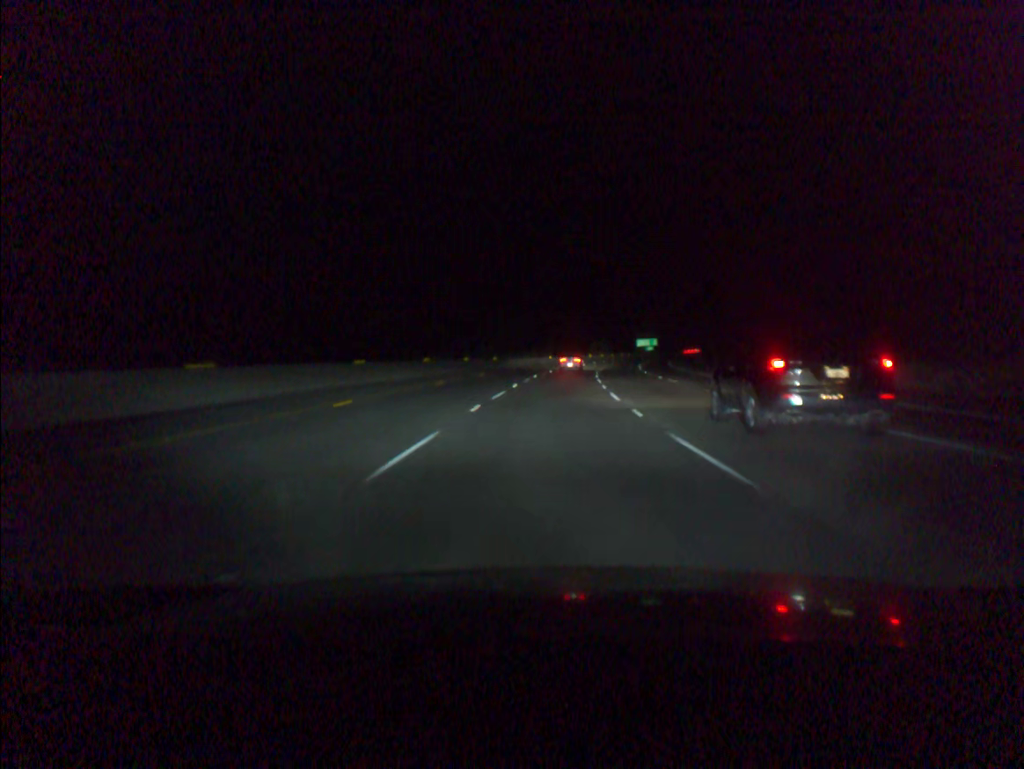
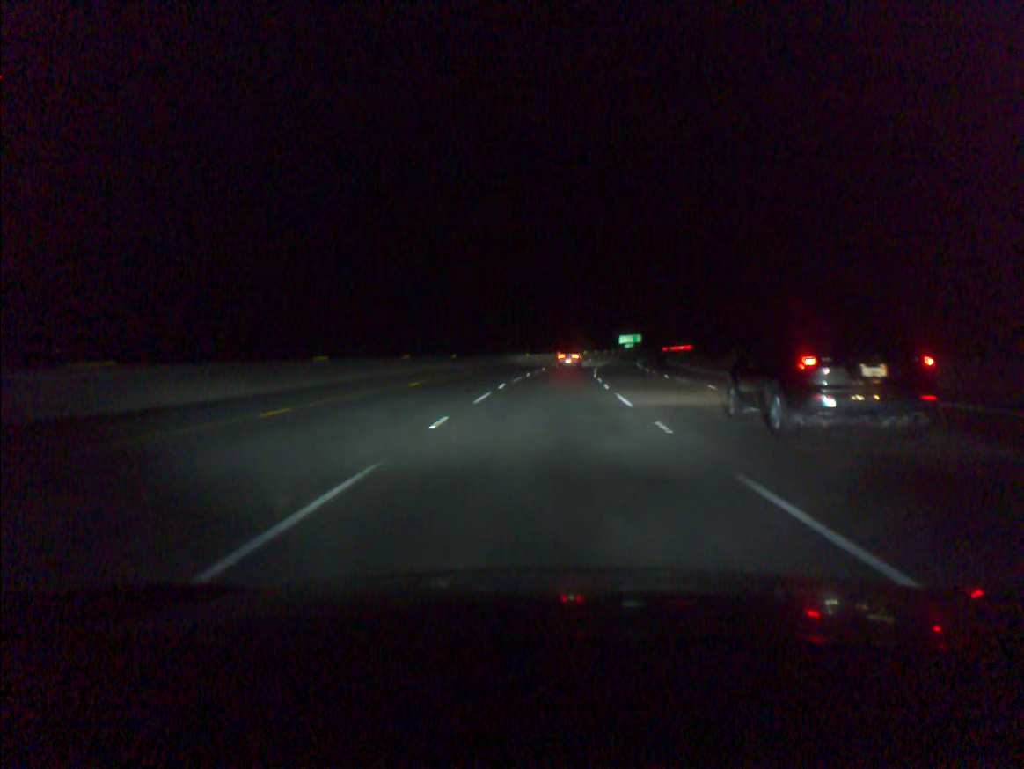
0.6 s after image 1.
(+0.2, +19.1) m; +2°
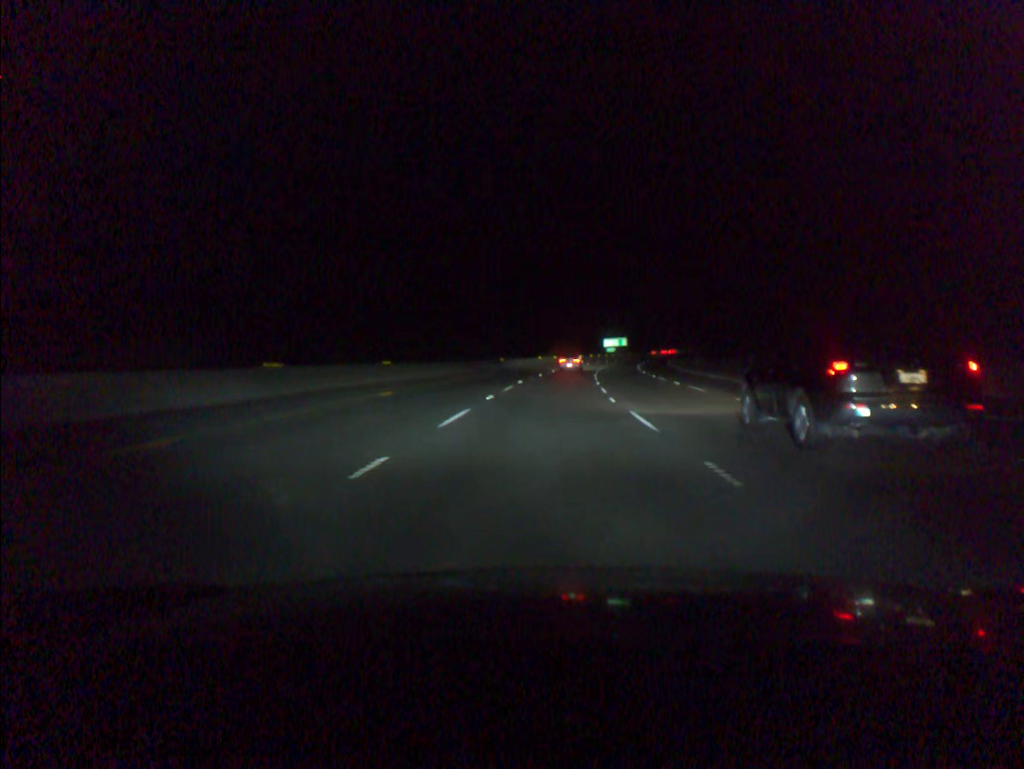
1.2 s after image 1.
(+0.3, +19.1) m; +1°
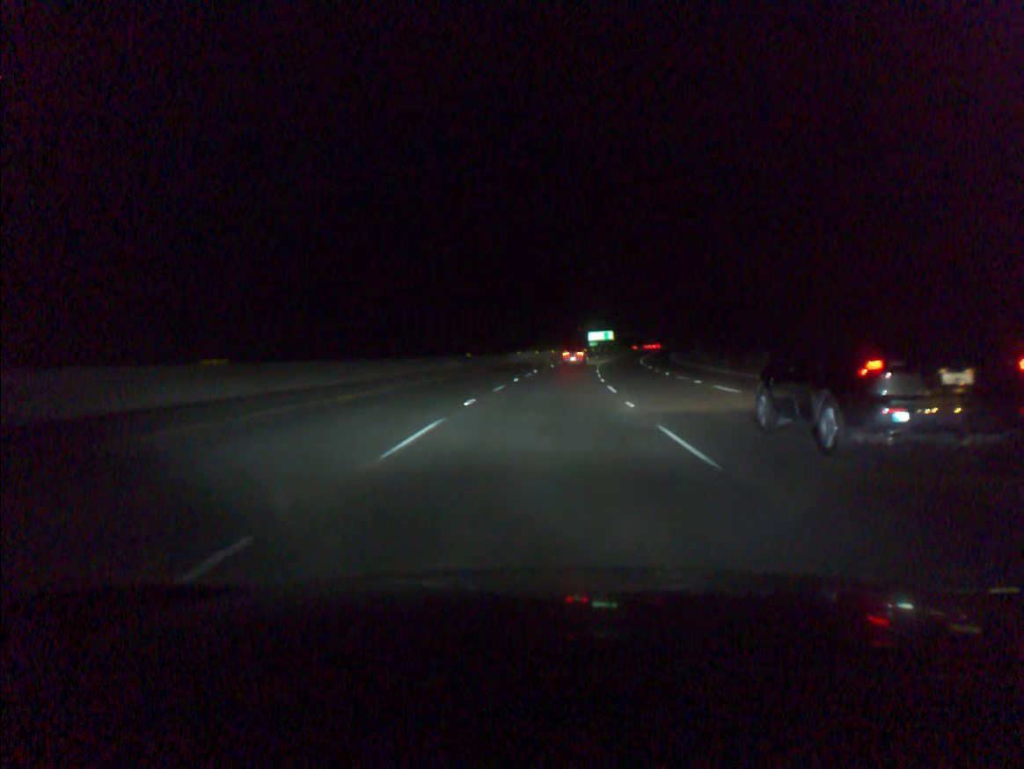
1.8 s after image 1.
(+0.2, +19.1) m; +2°
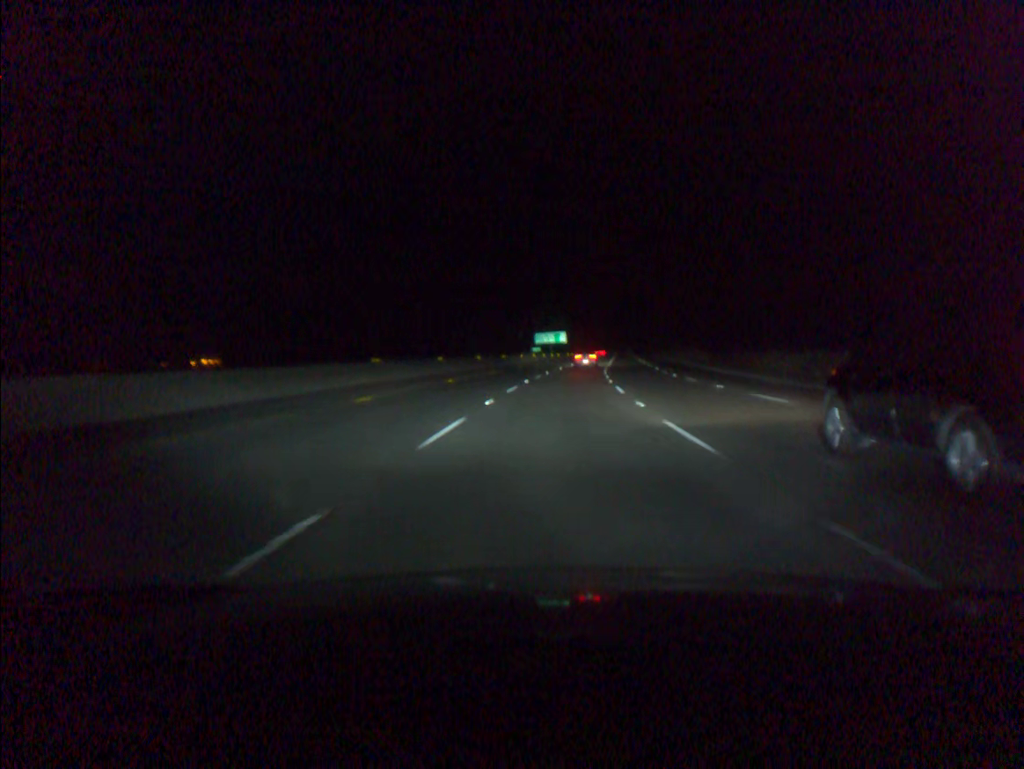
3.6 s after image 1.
(+2.0, +57.3) m; +4°
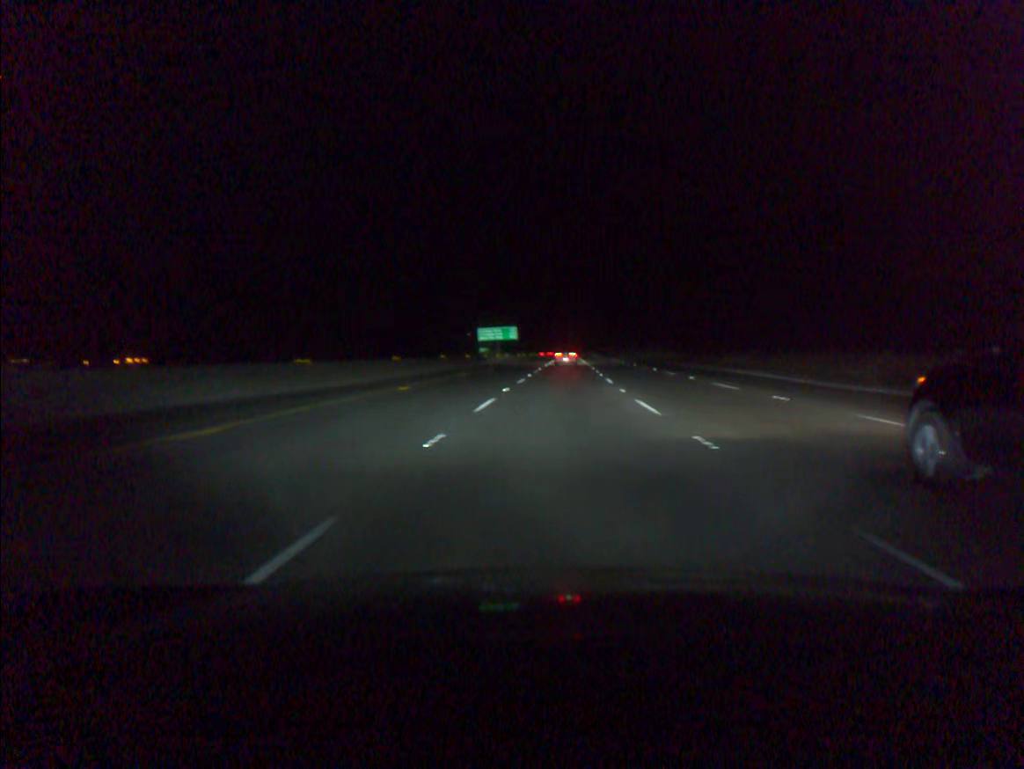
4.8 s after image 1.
(+1.2, +38.2) m; +4°
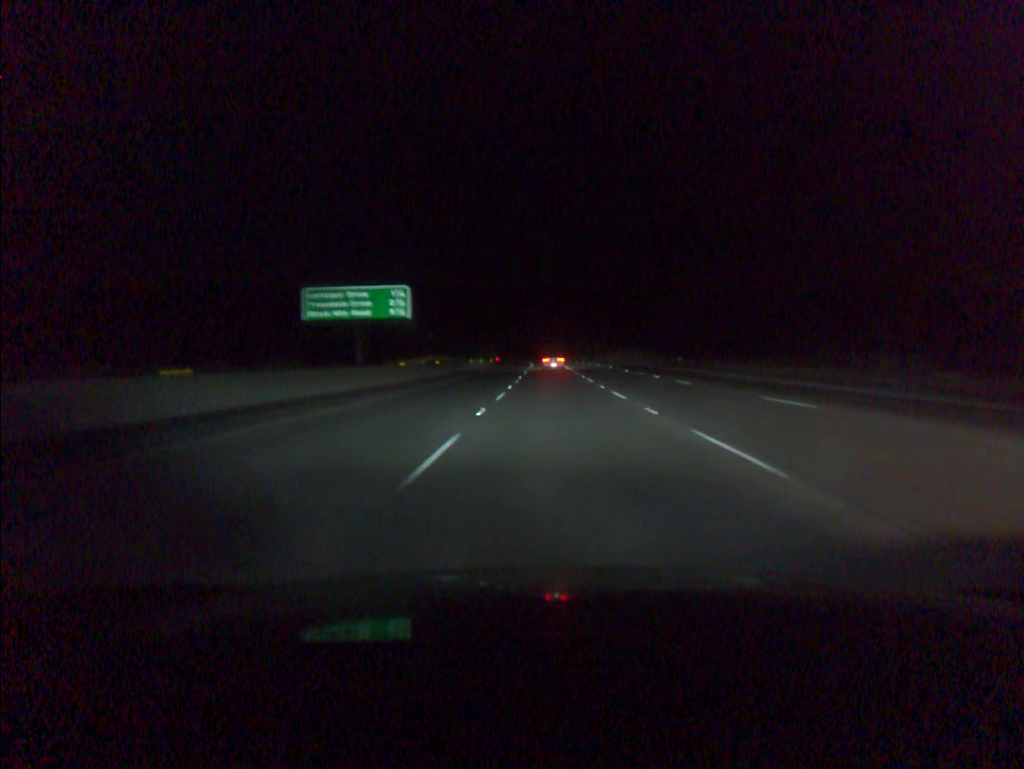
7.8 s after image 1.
(+3.0, +95.5) m; +2°
